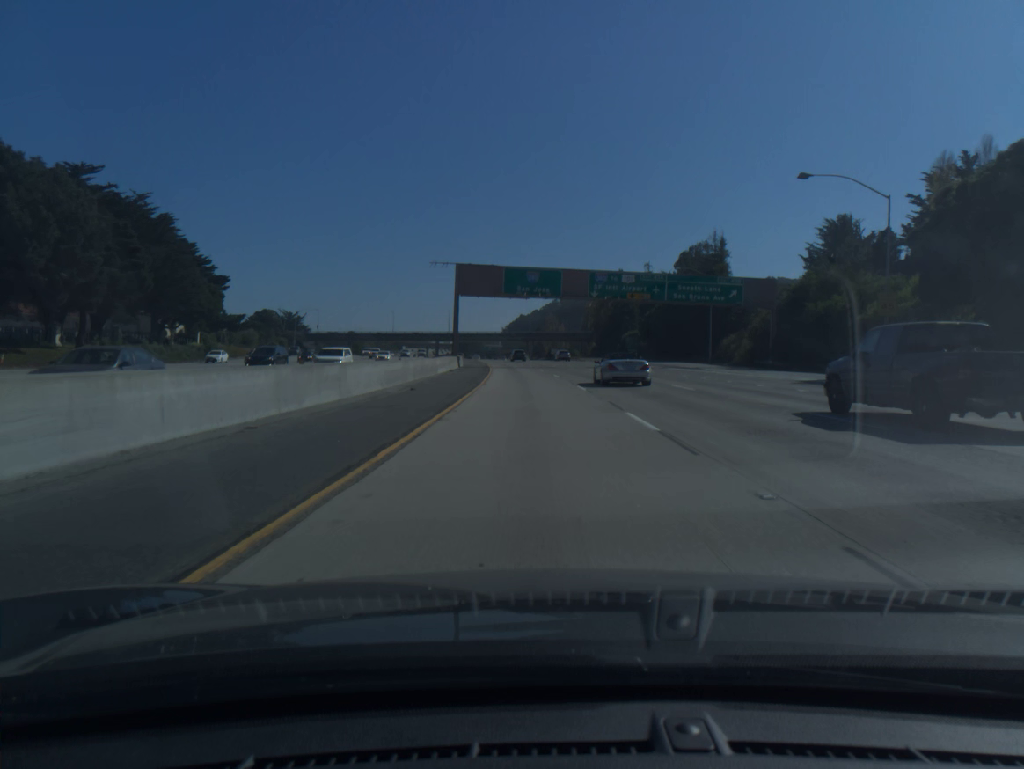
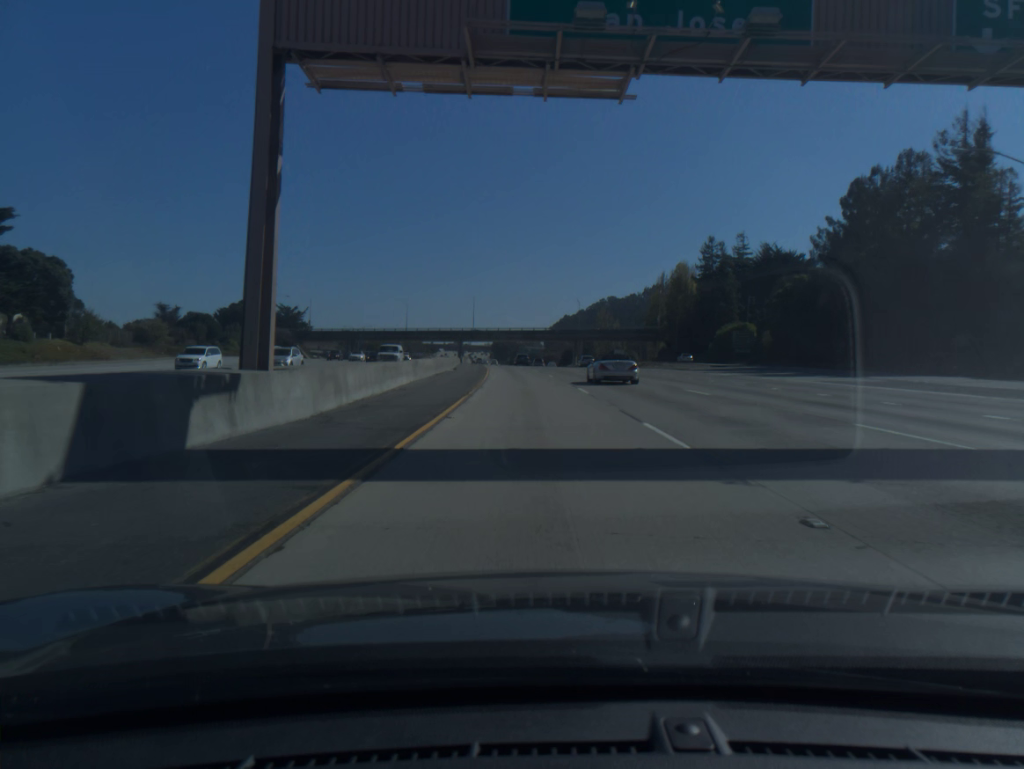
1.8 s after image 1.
(-1.7, +59.6) m; -3°
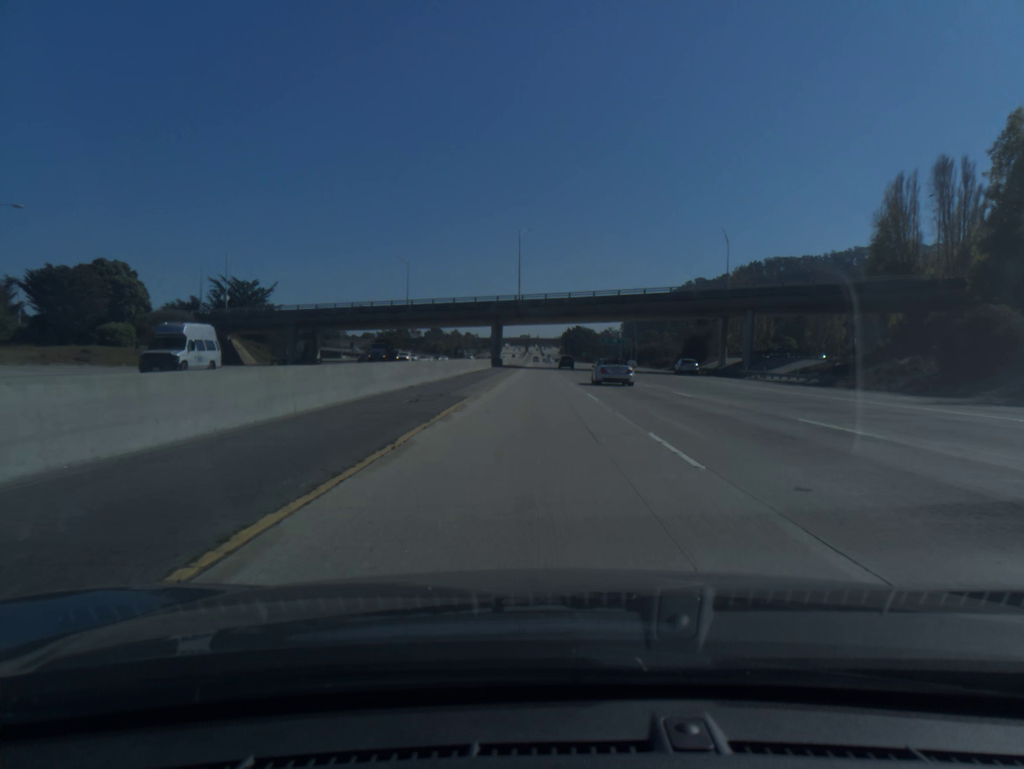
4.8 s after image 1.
(-4.9, +99.9) m; -5°
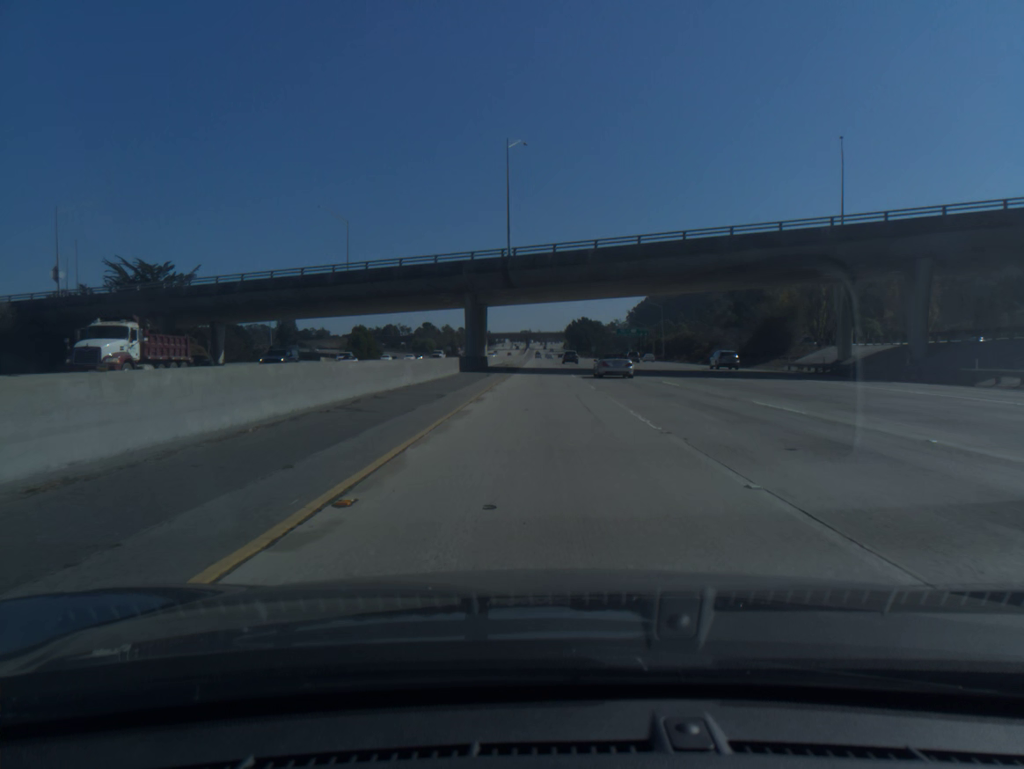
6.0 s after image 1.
(-0.2, +40.3) m; 0°
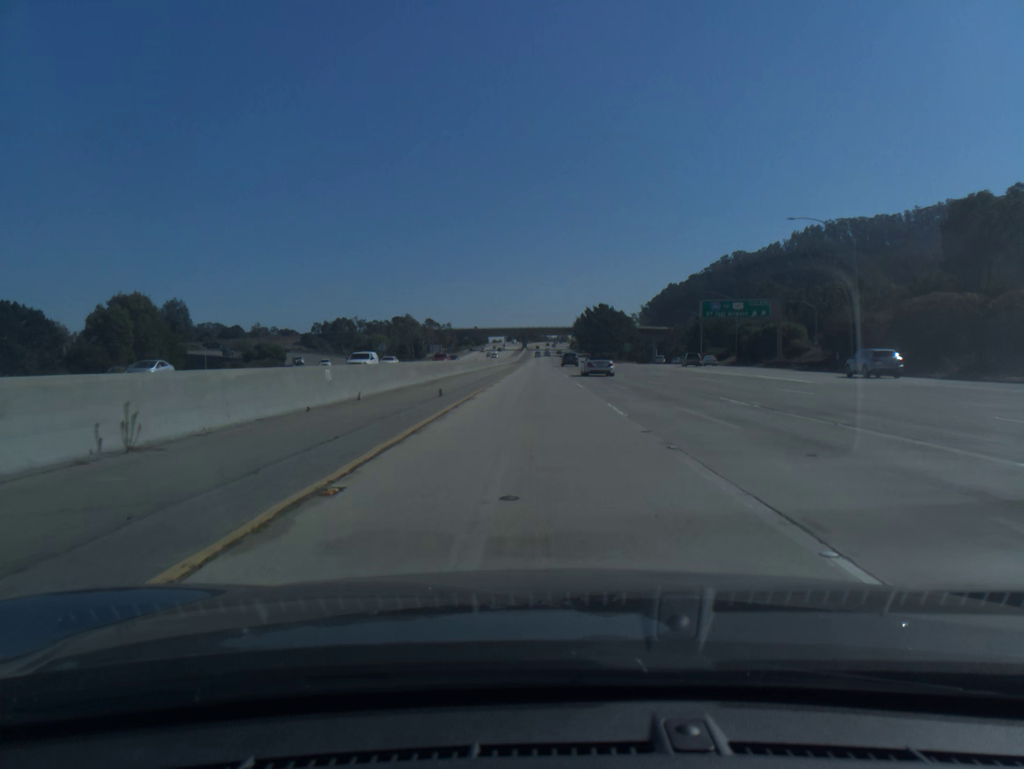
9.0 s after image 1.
(+0.5, +101.0) m; 0°
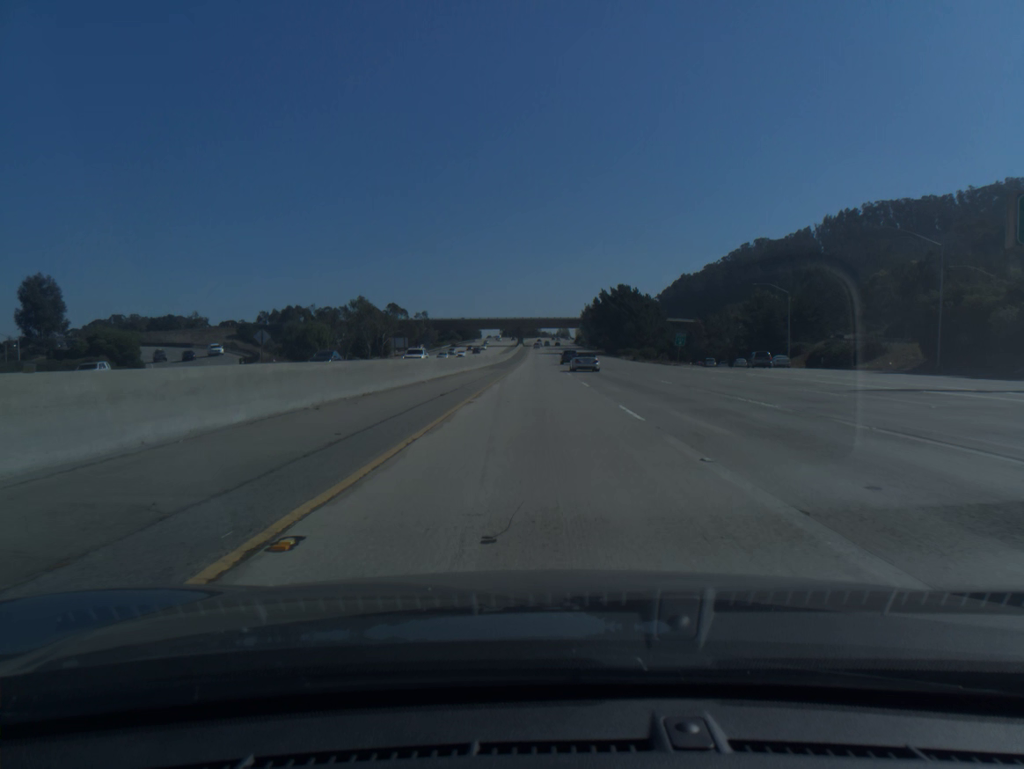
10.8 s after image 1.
(-0.1, +60.5) m; 0°
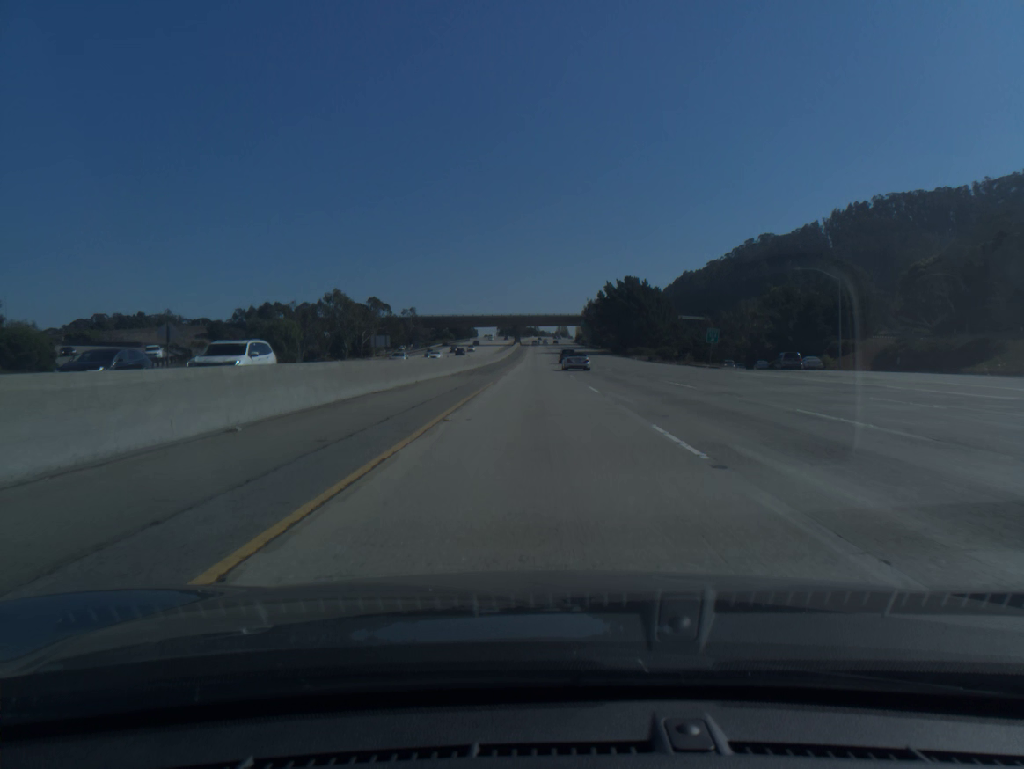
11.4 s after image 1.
(0.0, +20.1) m; 0°
